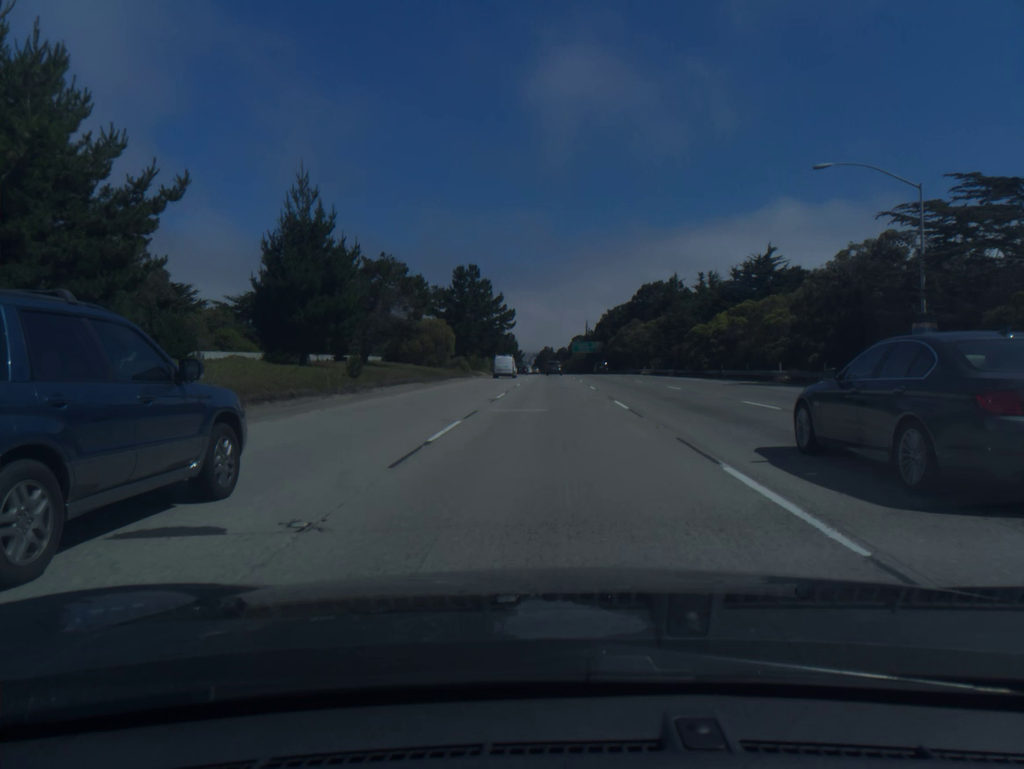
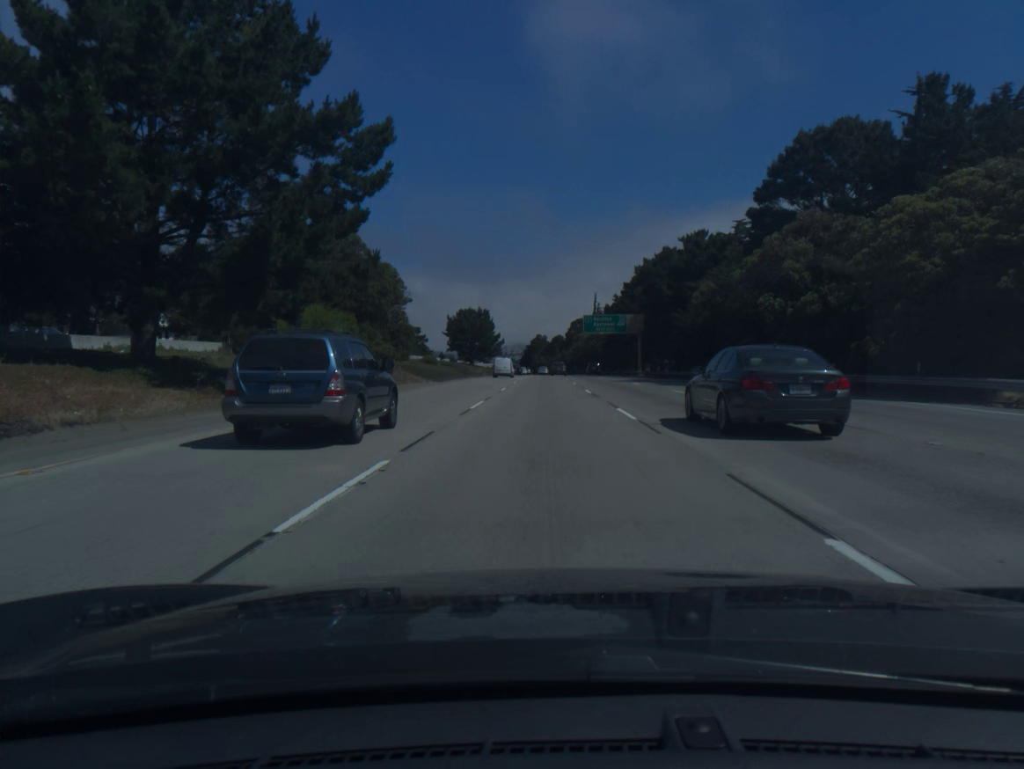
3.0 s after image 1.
(+0.7, +91.0) m; +1°
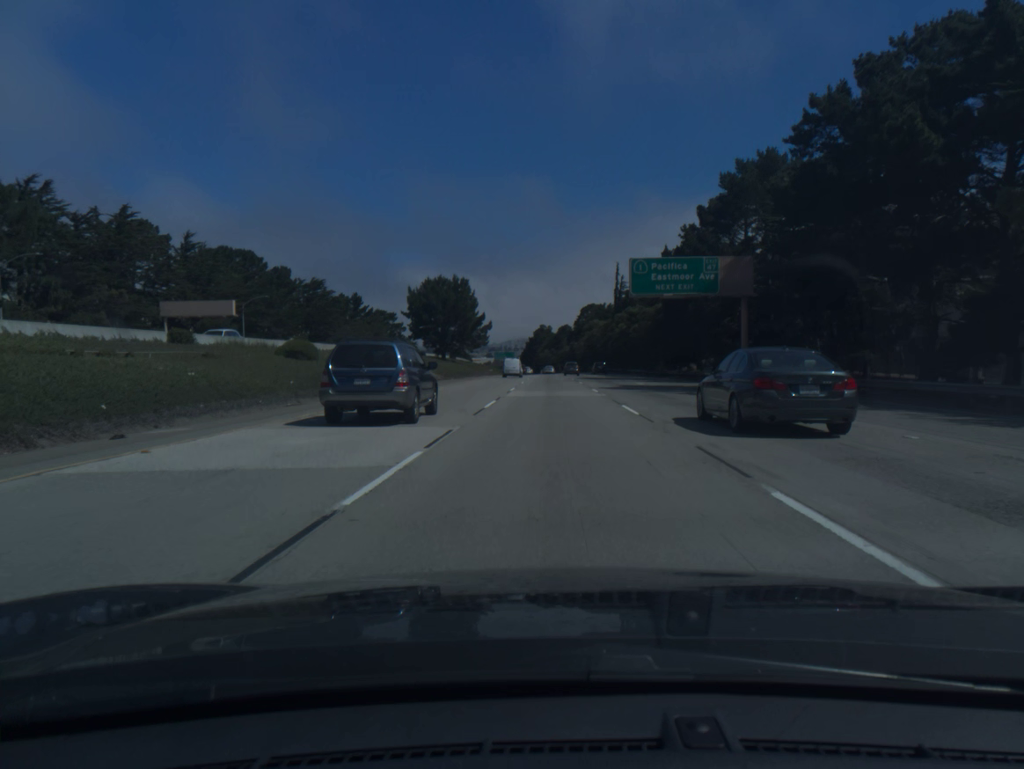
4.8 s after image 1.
(-0.3, +56.5) m; 0°
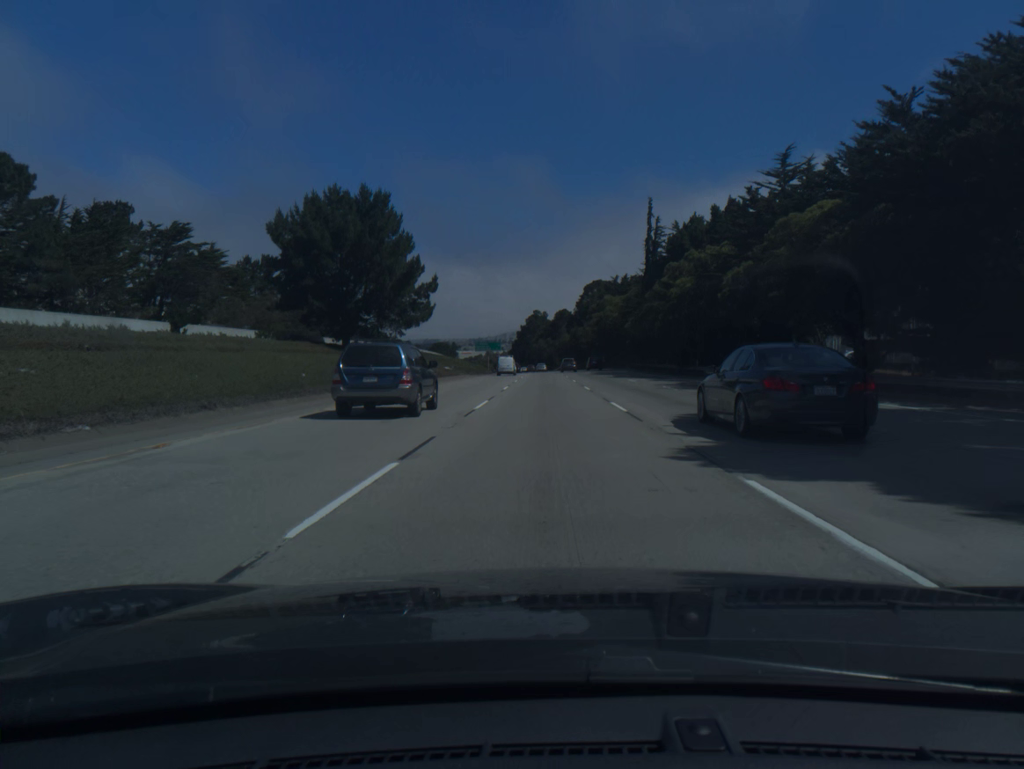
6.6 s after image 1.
(+0.2, +57.8) m; 0°
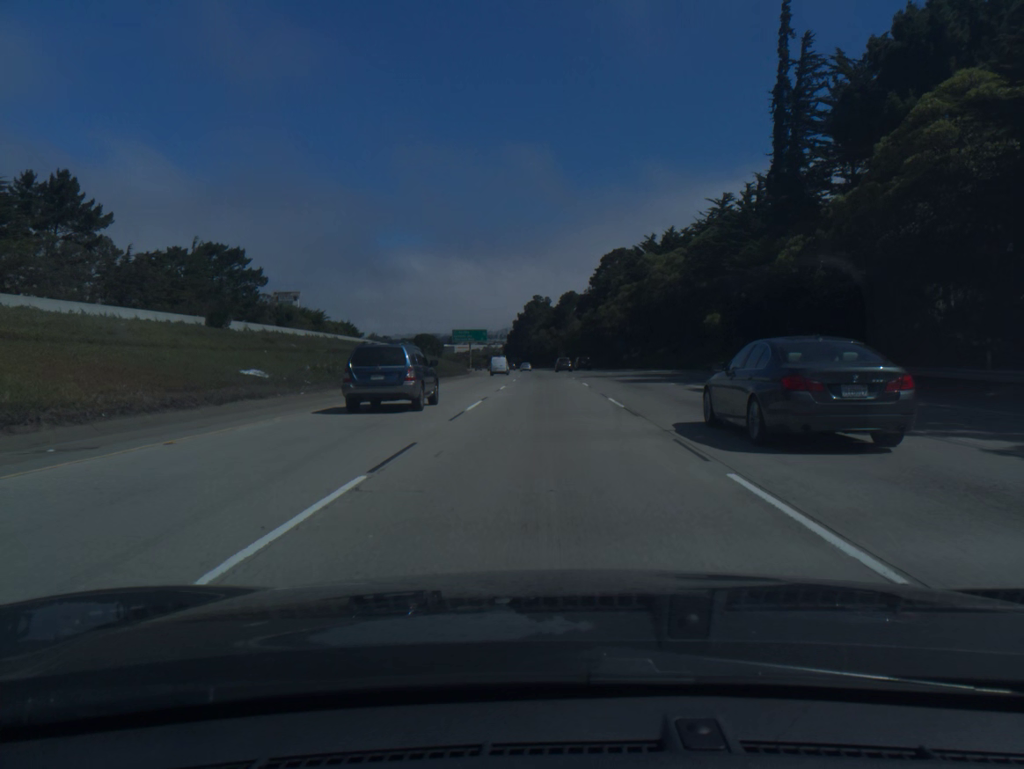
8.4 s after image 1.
(-0.1, +58.1) m; 0°
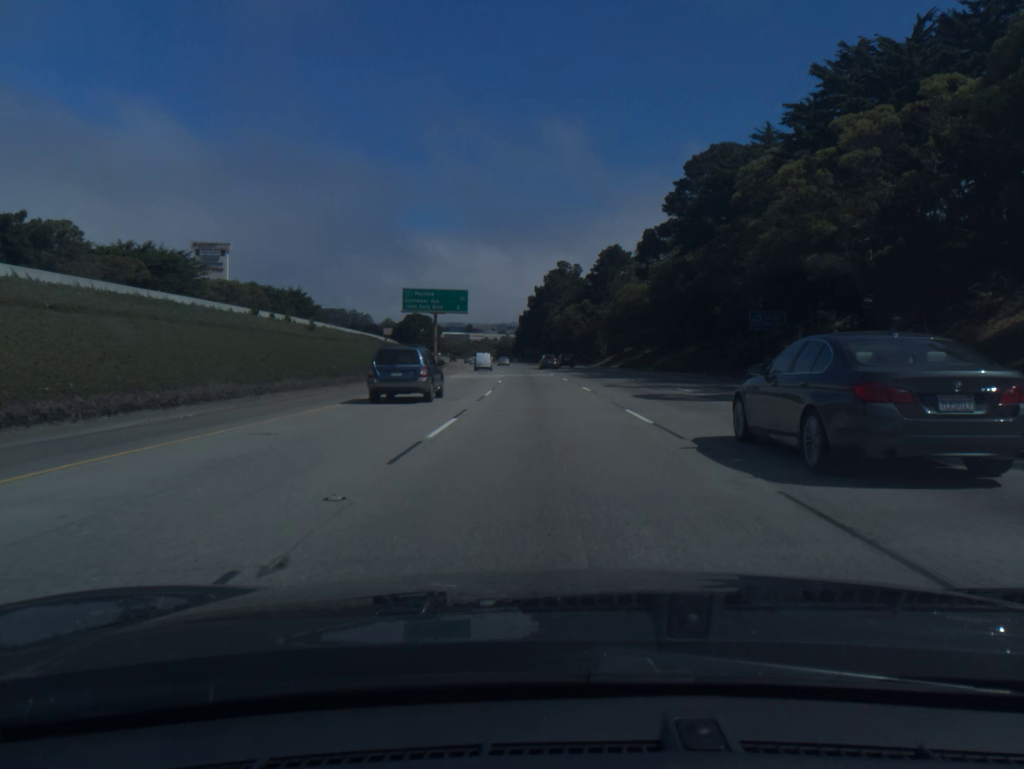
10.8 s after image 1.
(-0.7, +77.5) m; -2°
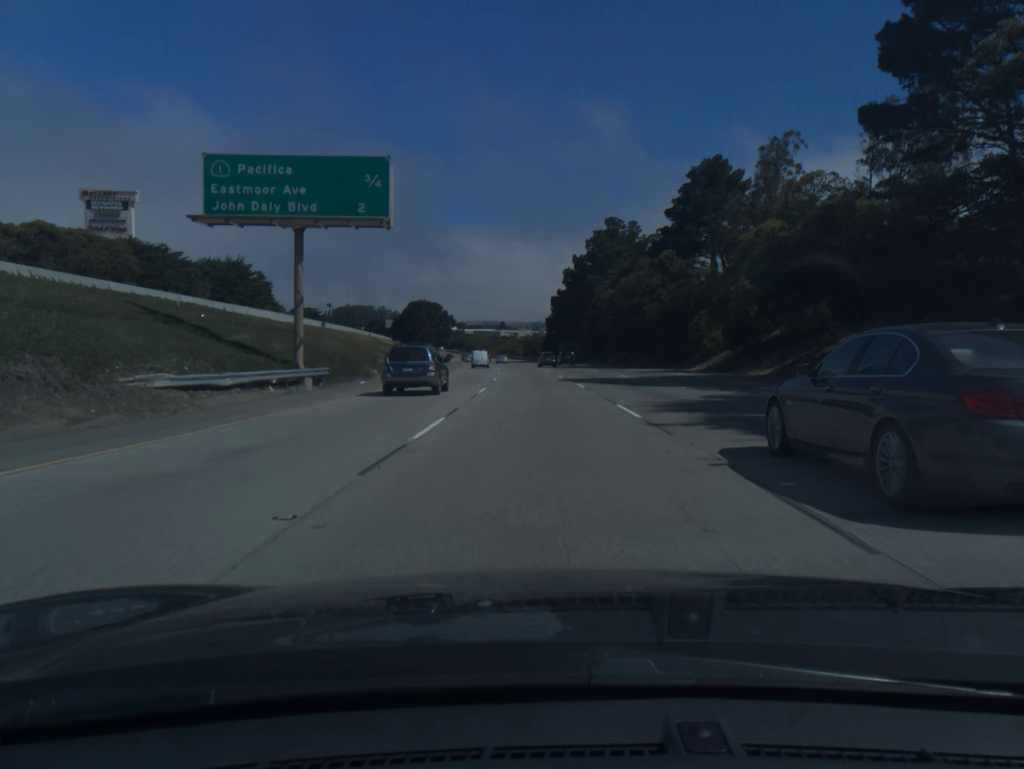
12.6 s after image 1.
(-1.3, +58.2) m; -3°
